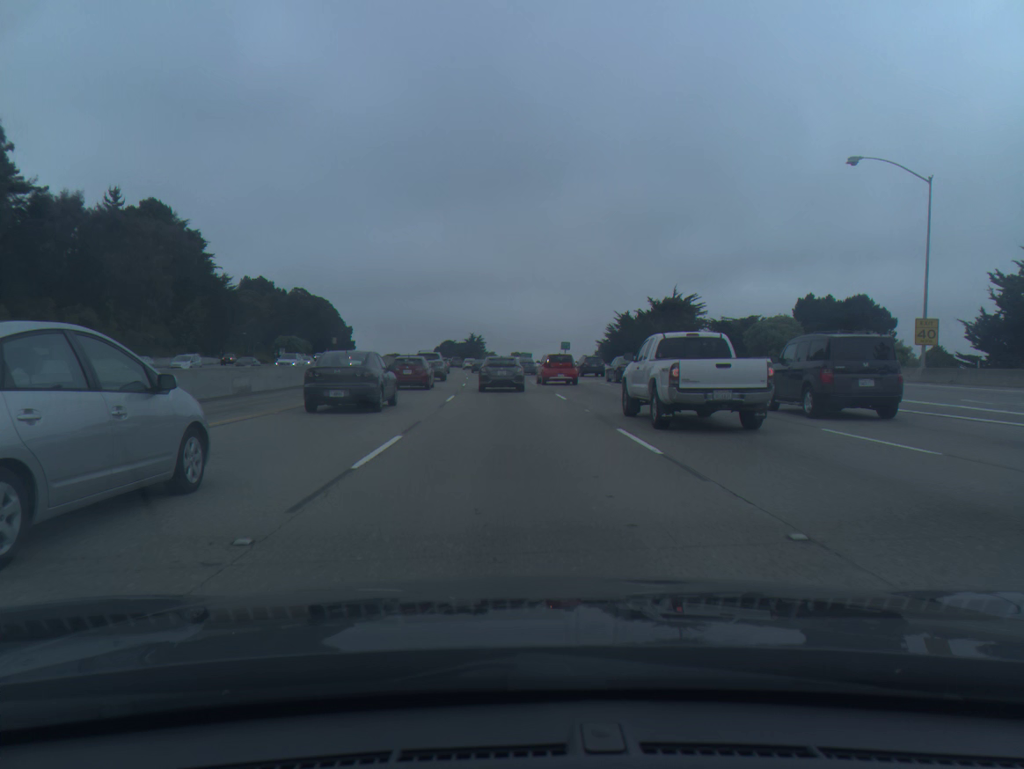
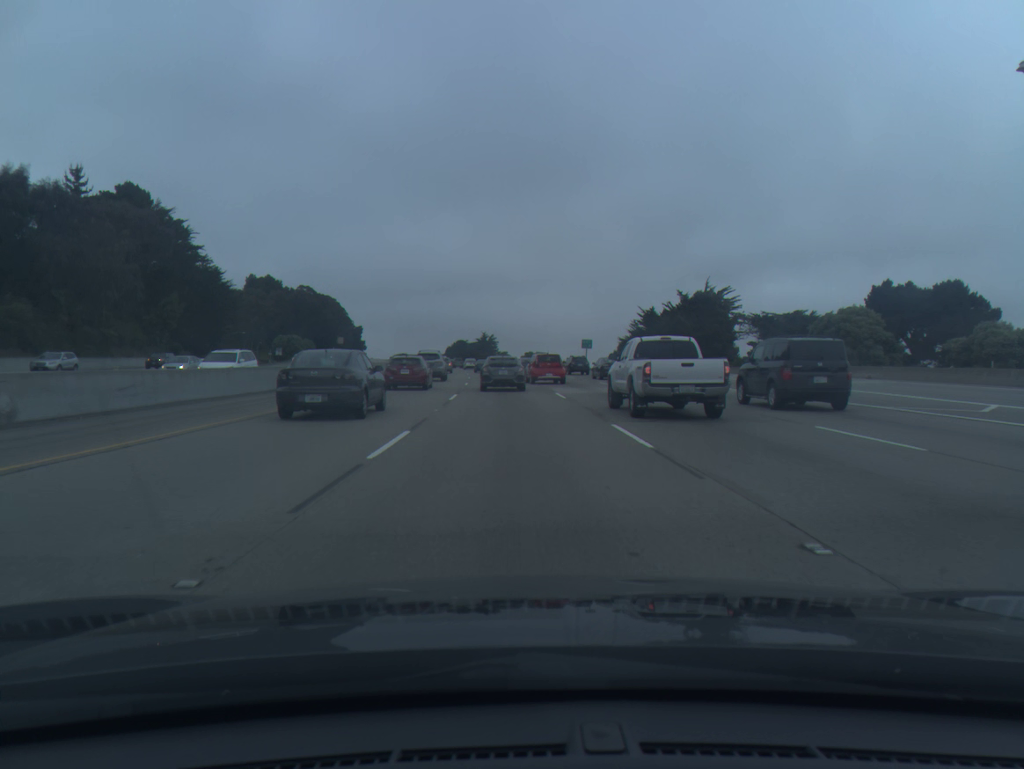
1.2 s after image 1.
(-0.1, +14.0) m; -1°
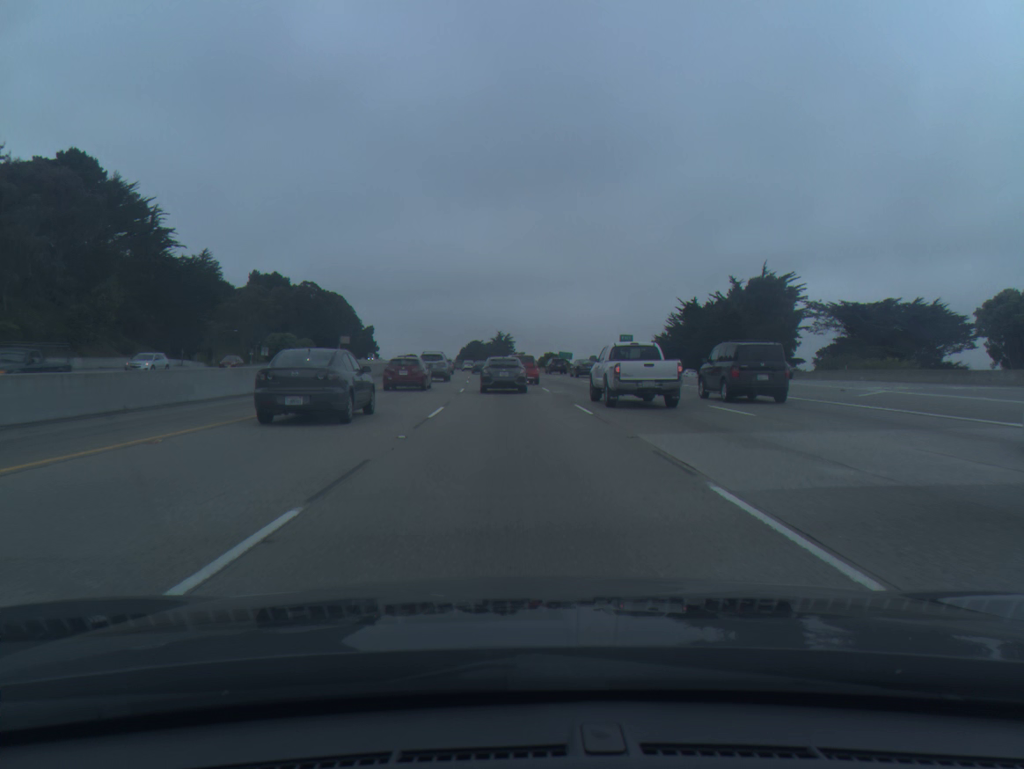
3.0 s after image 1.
(-0.2, +21.6) m; -1°
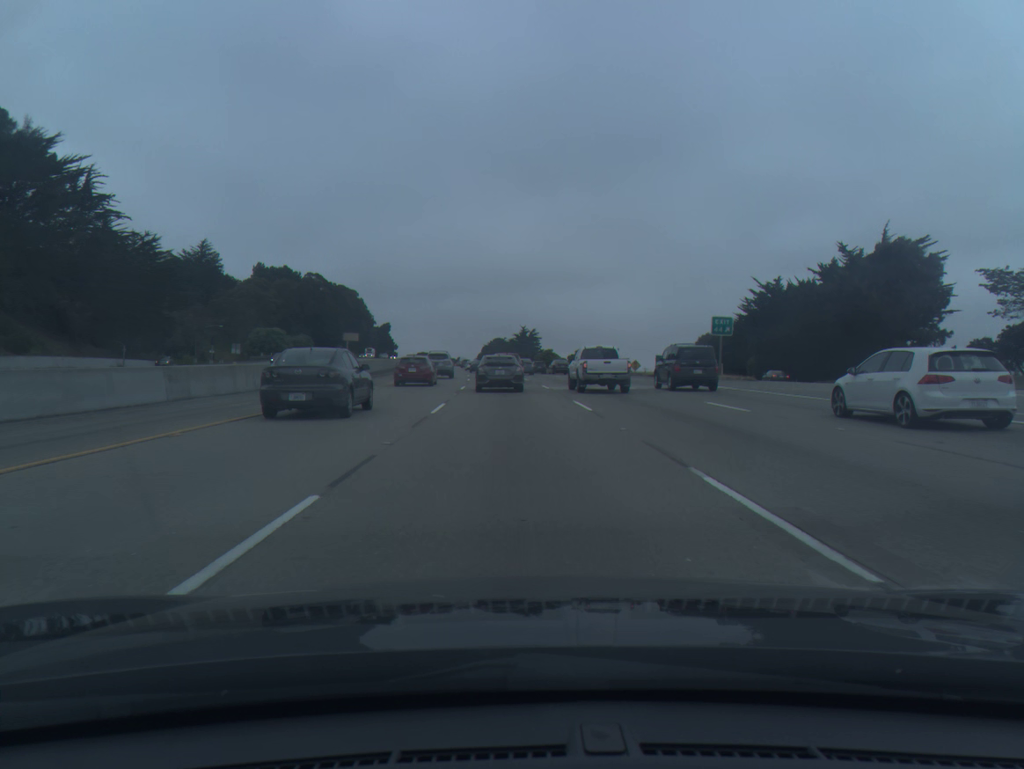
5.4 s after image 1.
(-0.4, +28.5) m; -2°
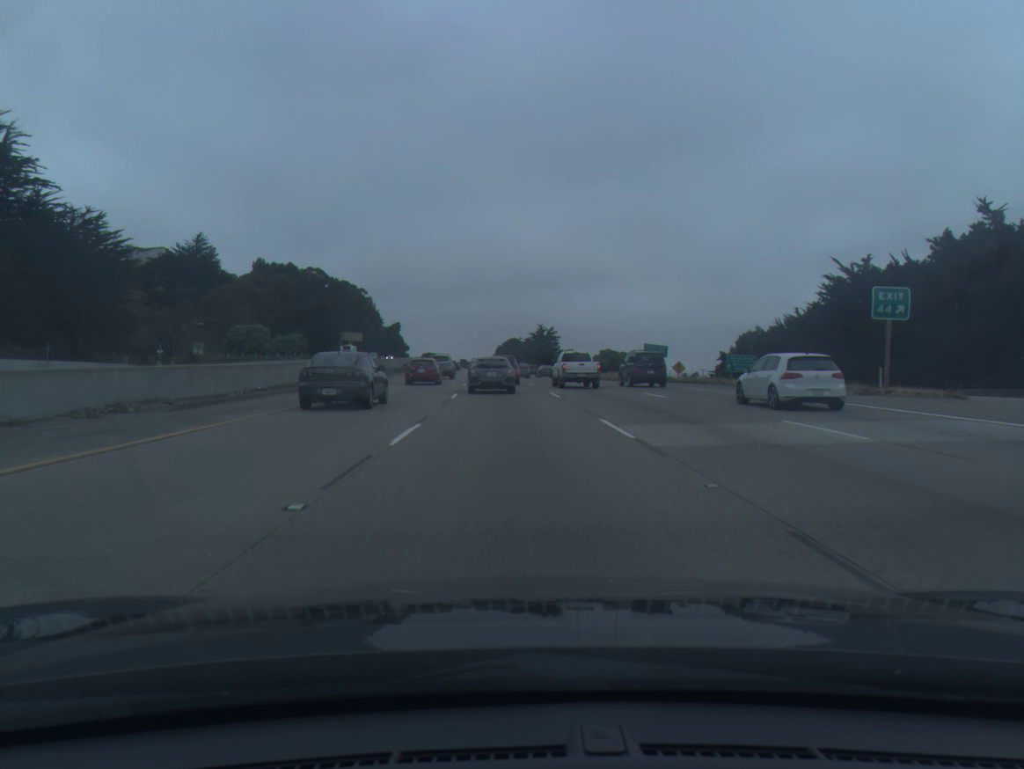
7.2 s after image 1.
(-0.2, +20.9) m; -1°
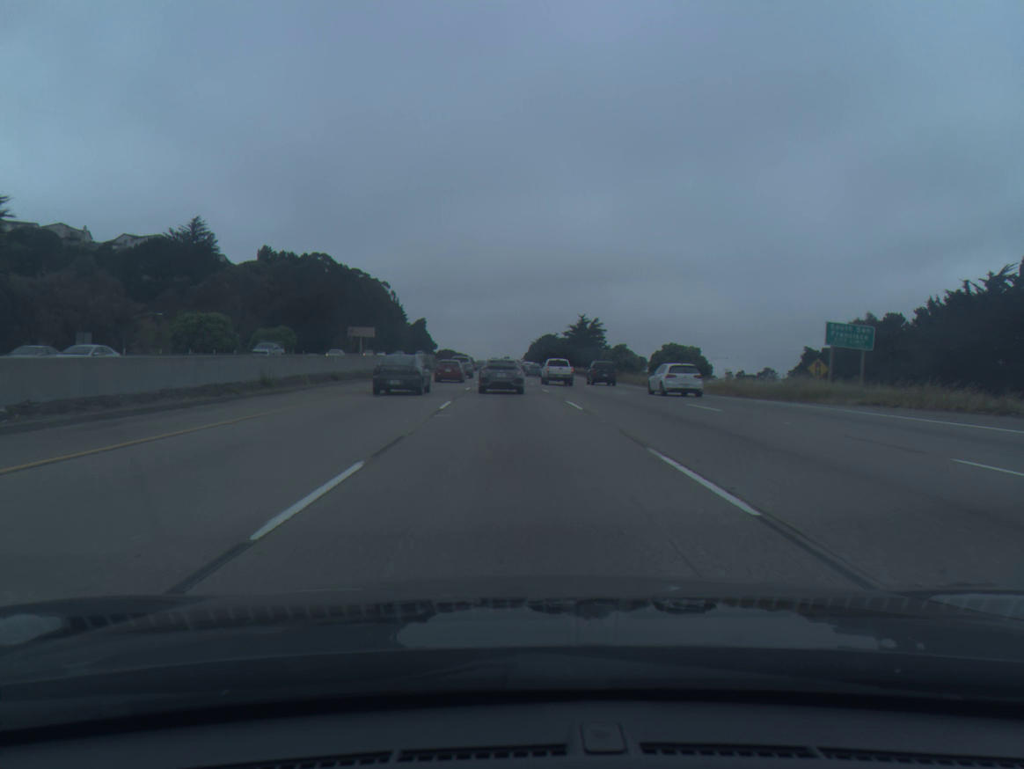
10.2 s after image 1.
(-0.7, +35.1) m; -3°
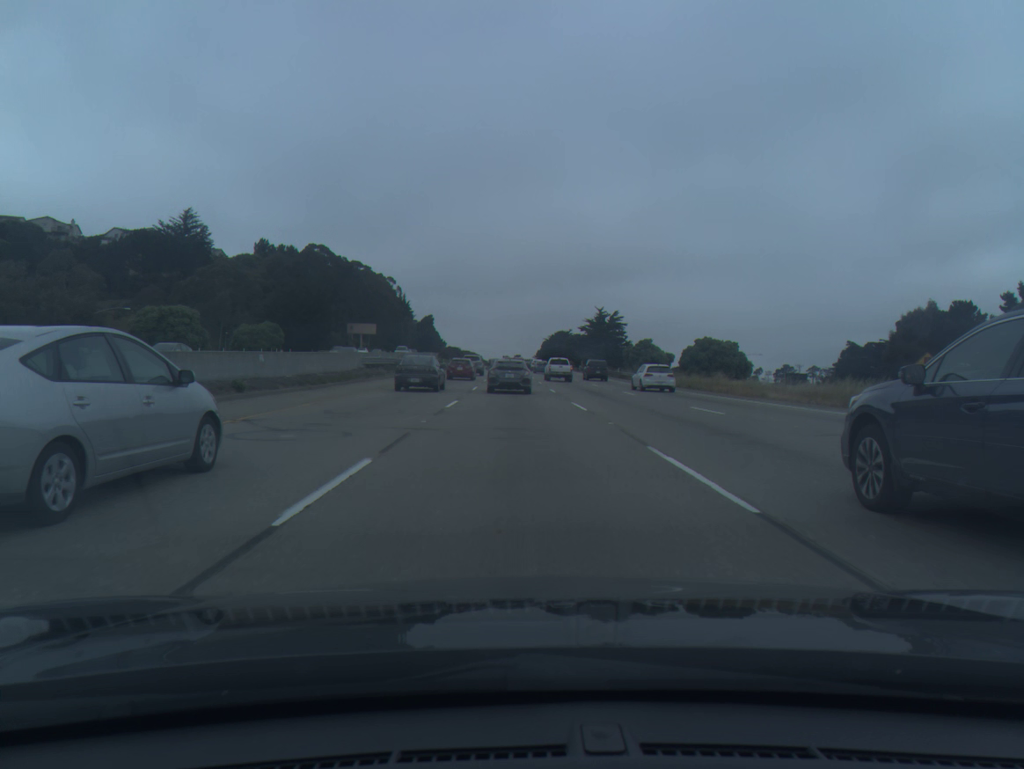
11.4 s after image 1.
(-0.1, +14.4) m; -1°
